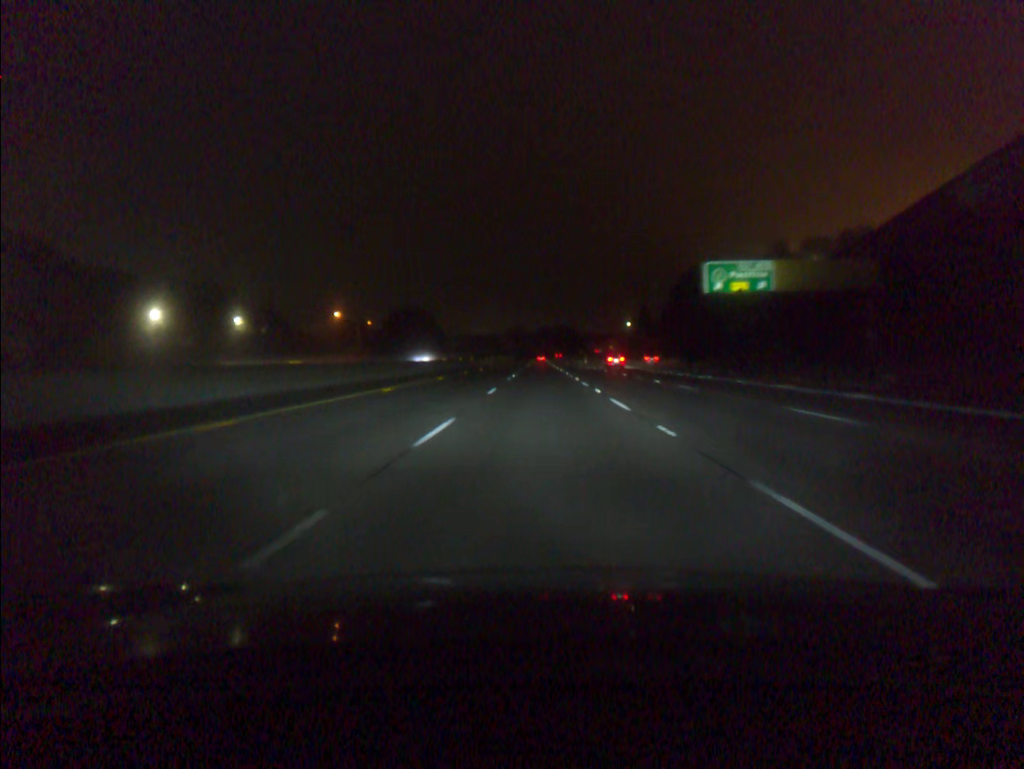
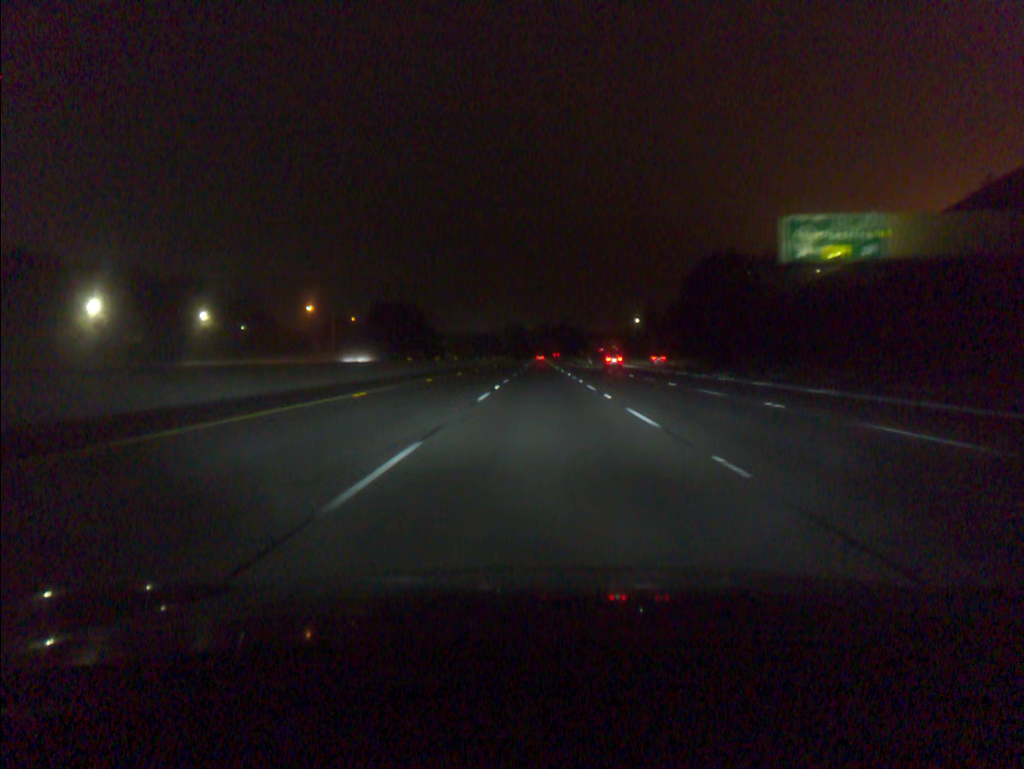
(0.0, +18.8) m; 0°
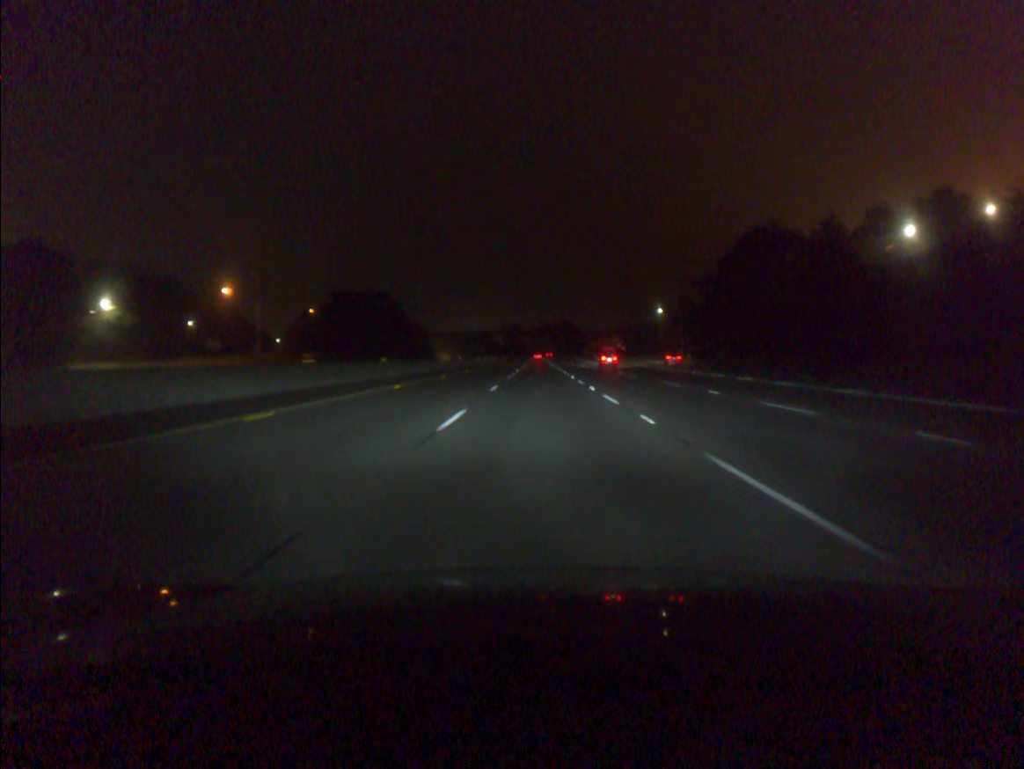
(0.0, +37.5) m; 0°
